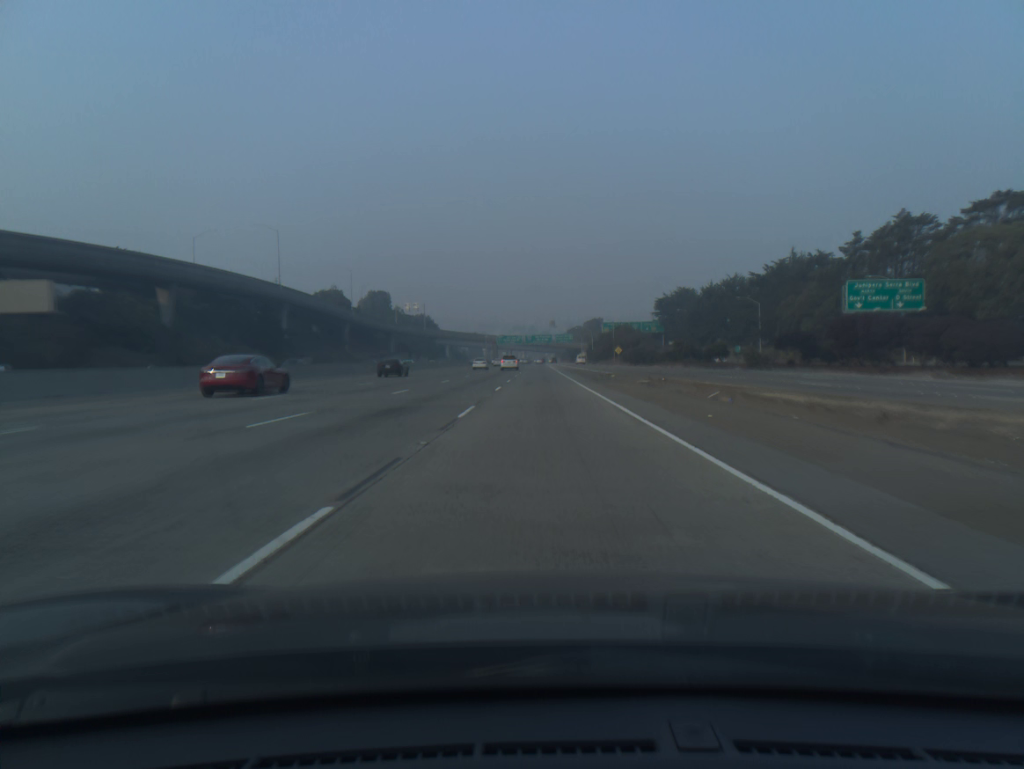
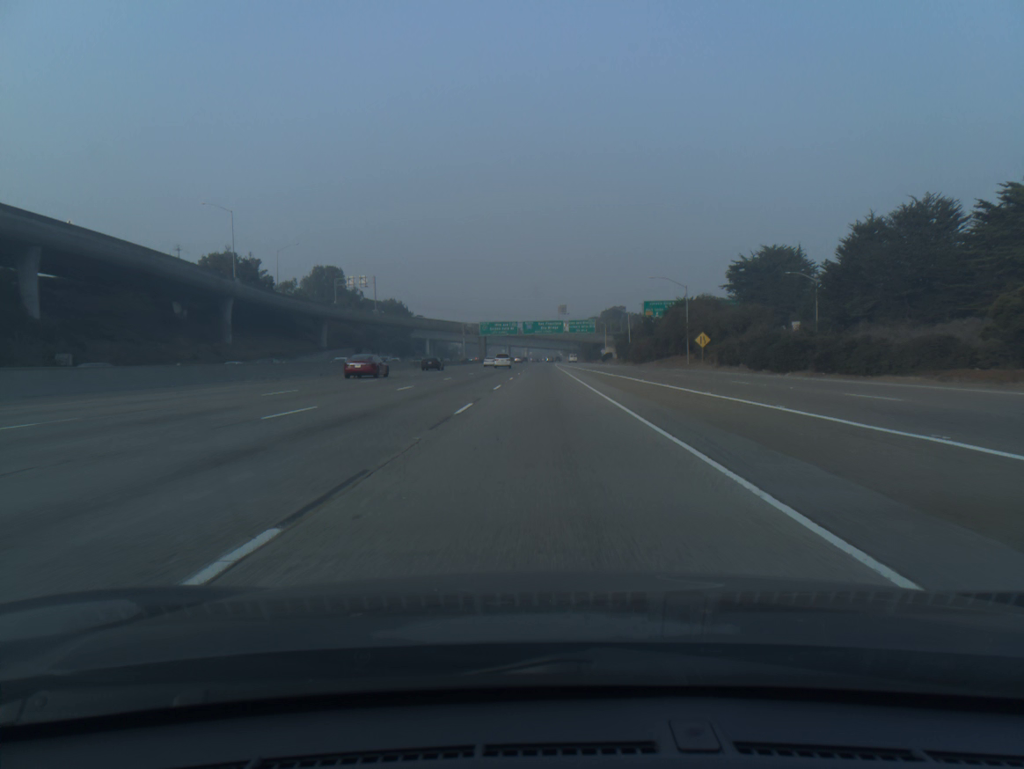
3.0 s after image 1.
(-0.2, +84.9) m; 0°
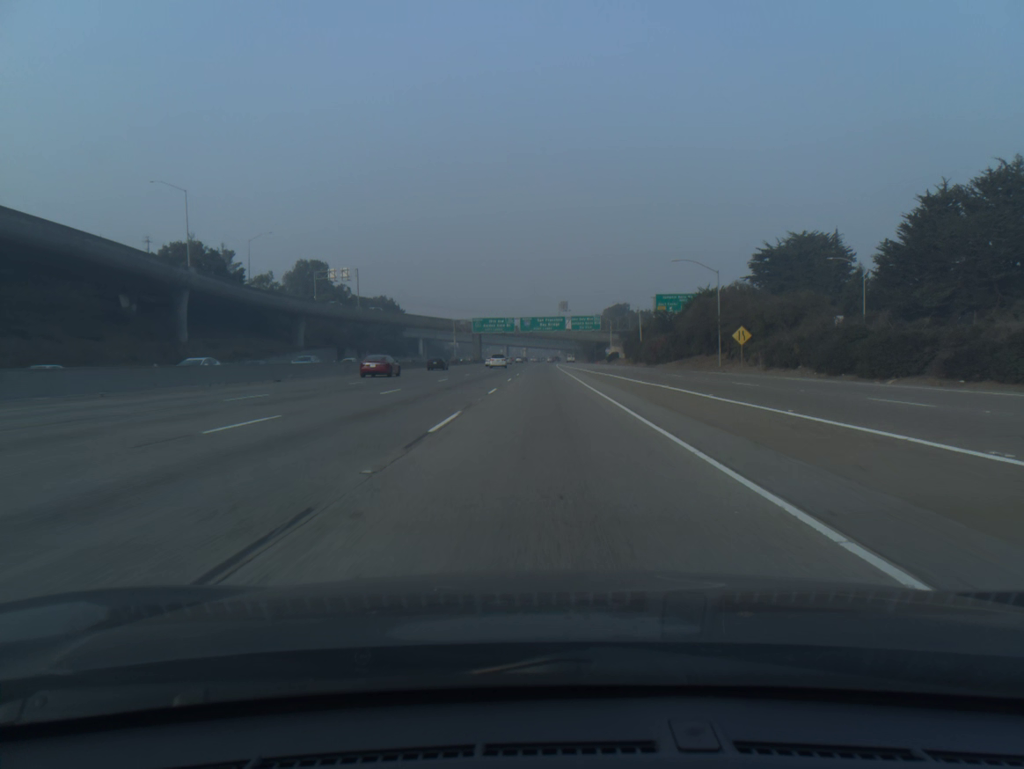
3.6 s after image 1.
(0.0, +17.0) m; 0°
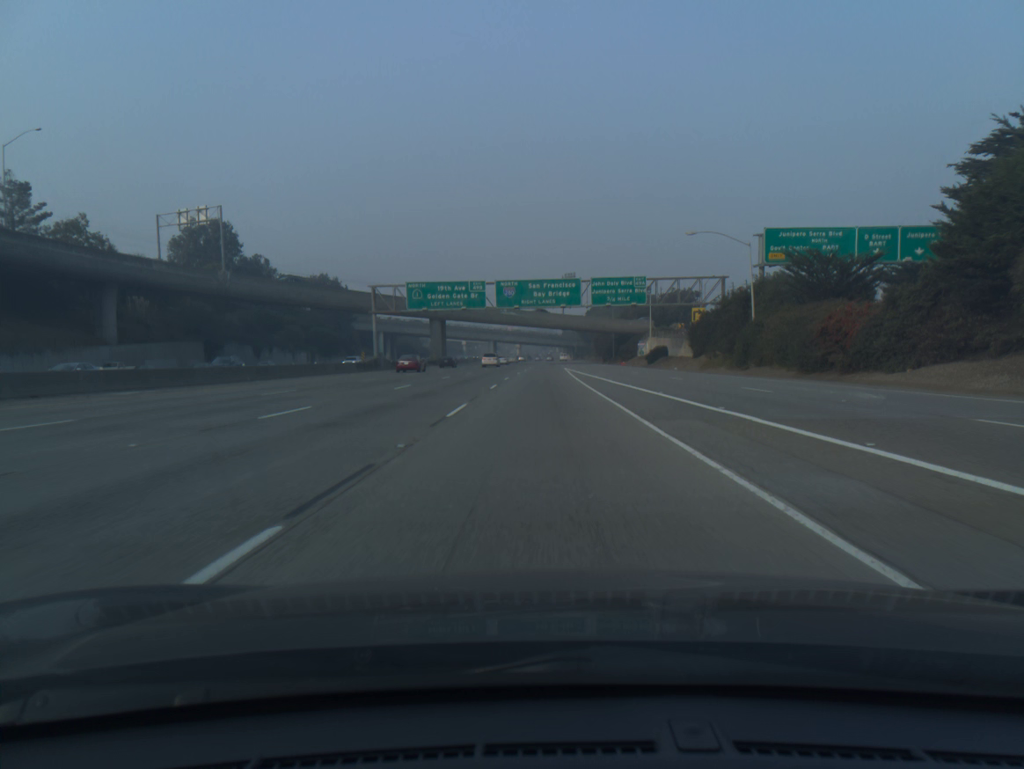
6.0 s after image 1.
(+0.2, +68.0) m; 0°
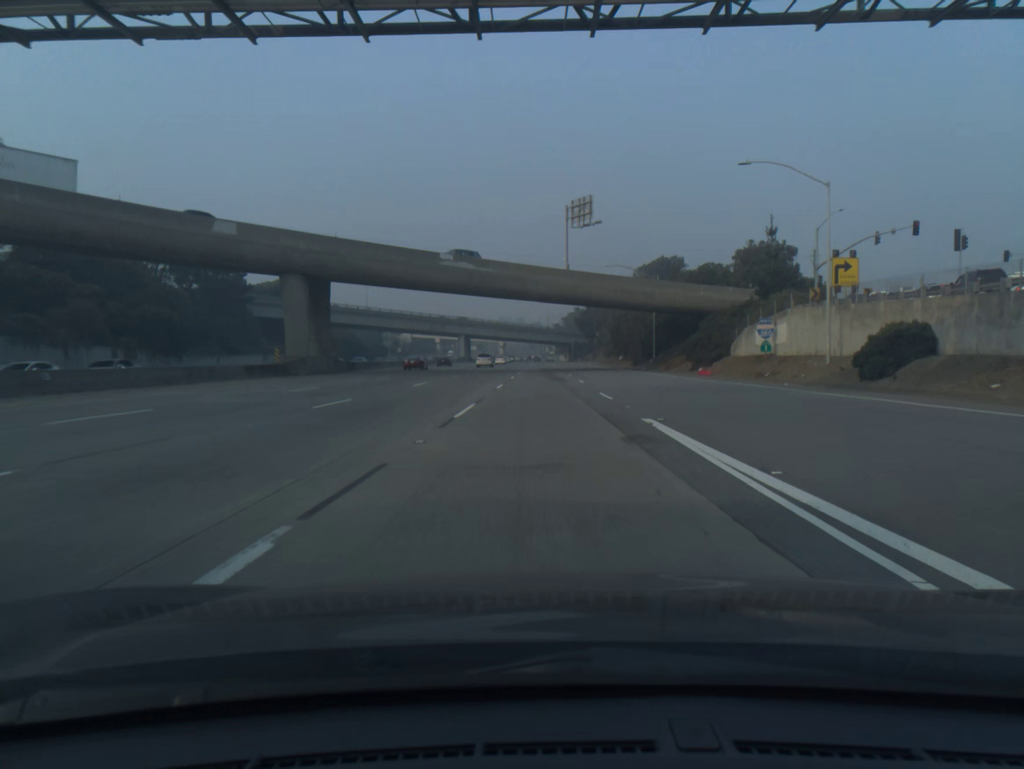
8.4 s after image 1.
(+0.2, +68.0) m; +1°
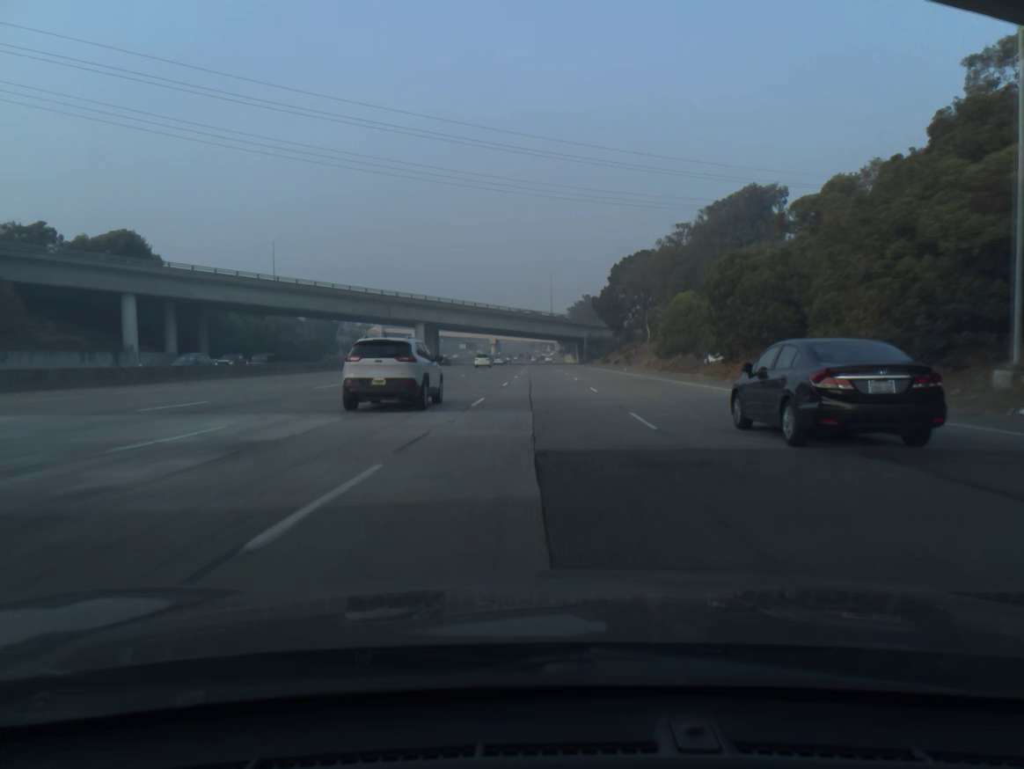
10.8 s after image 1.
(+0.3, +68.0) m; 0°
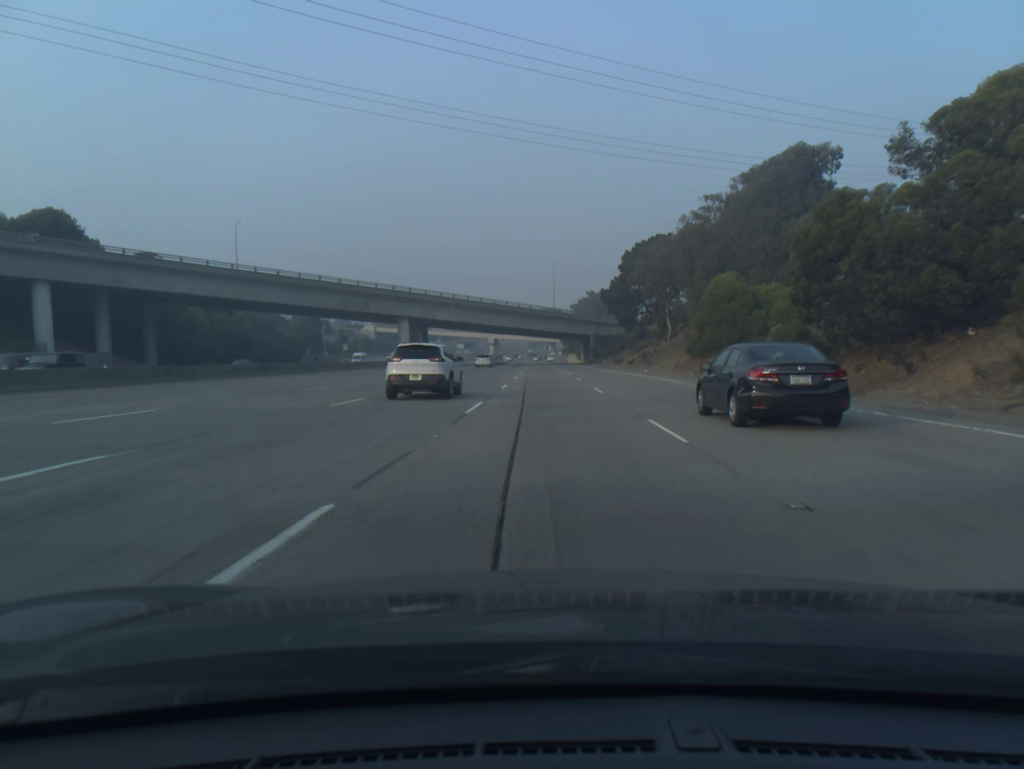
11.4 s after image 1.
(0.0, +17.0) m; 0°
